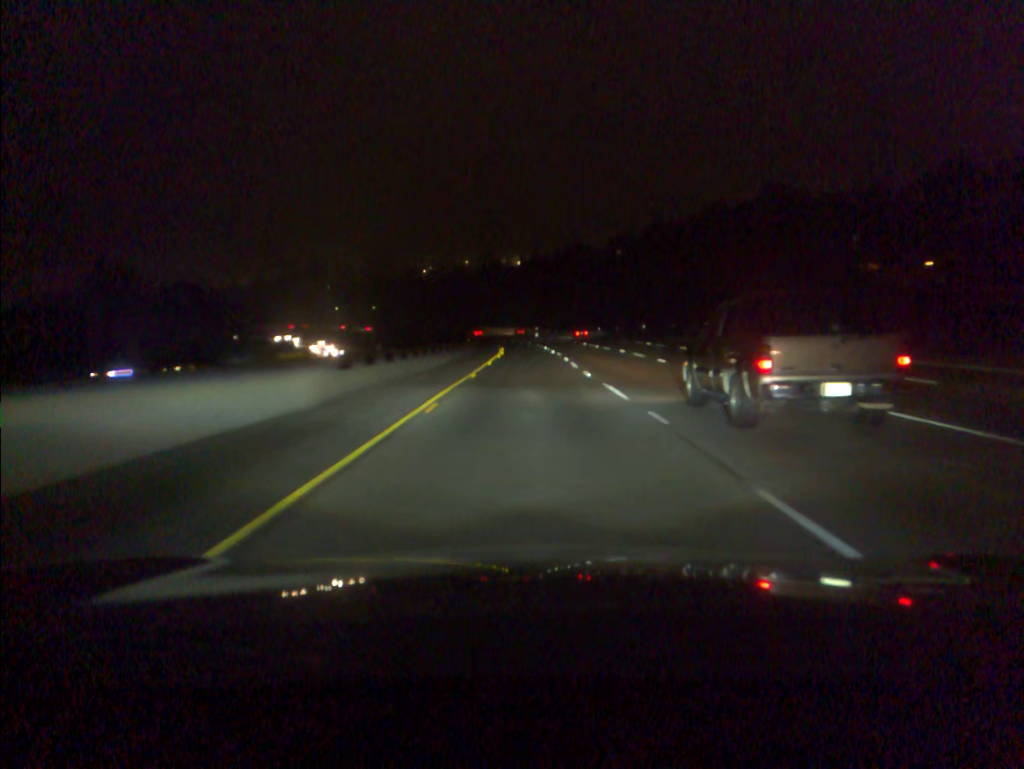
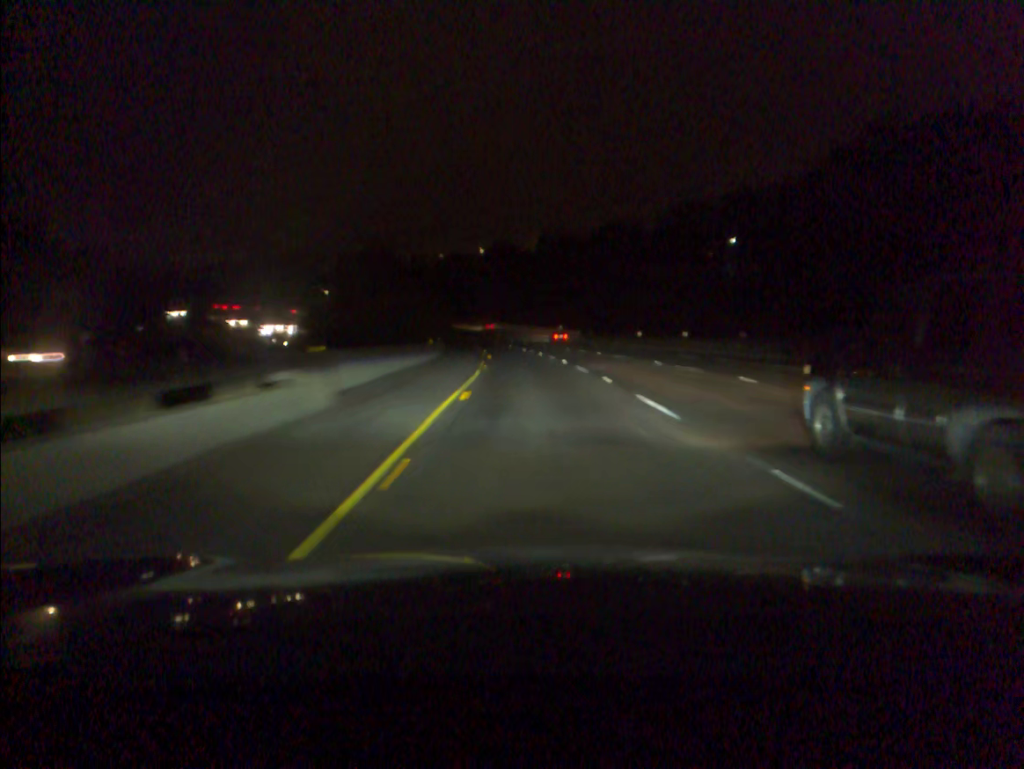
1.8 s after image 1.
(-0.5, +58.6) m; -1°
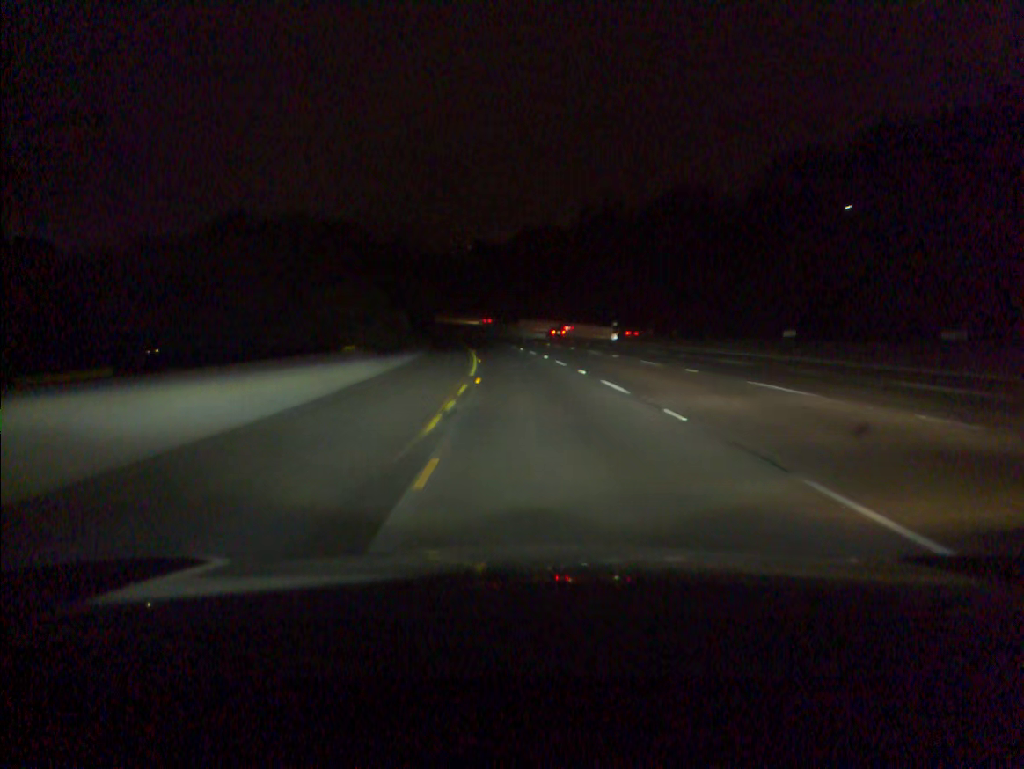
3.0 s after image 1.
(-0.7, +38.8) m; -2°
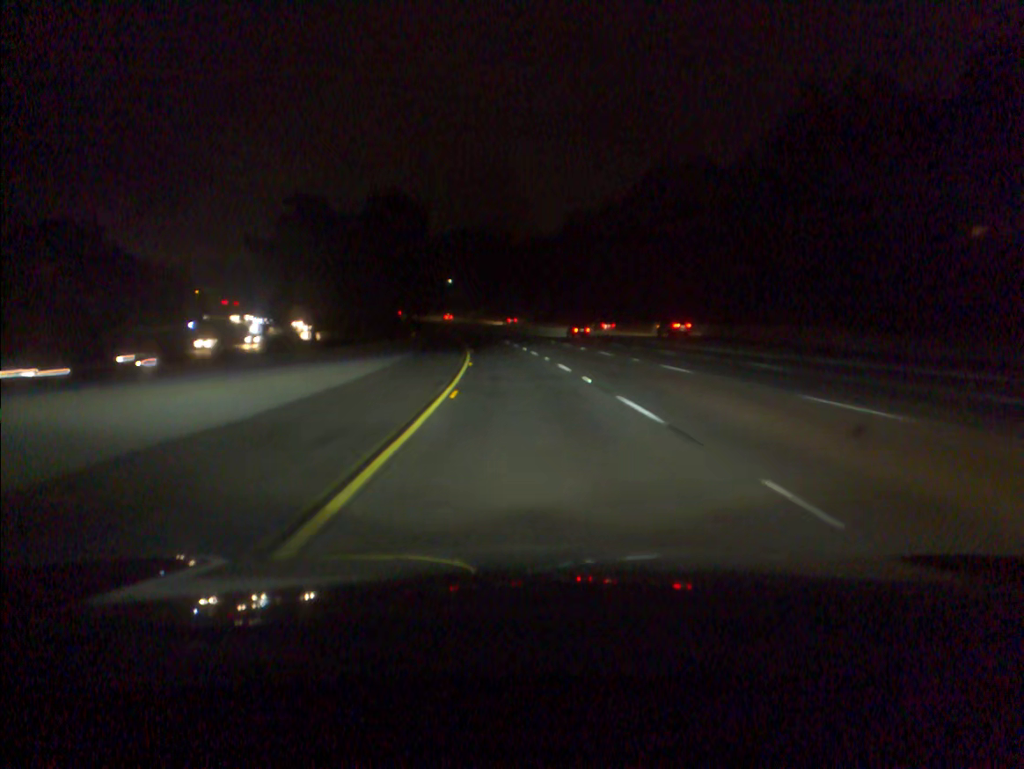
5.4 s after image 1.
(-4.8, +77.7) m; -7°
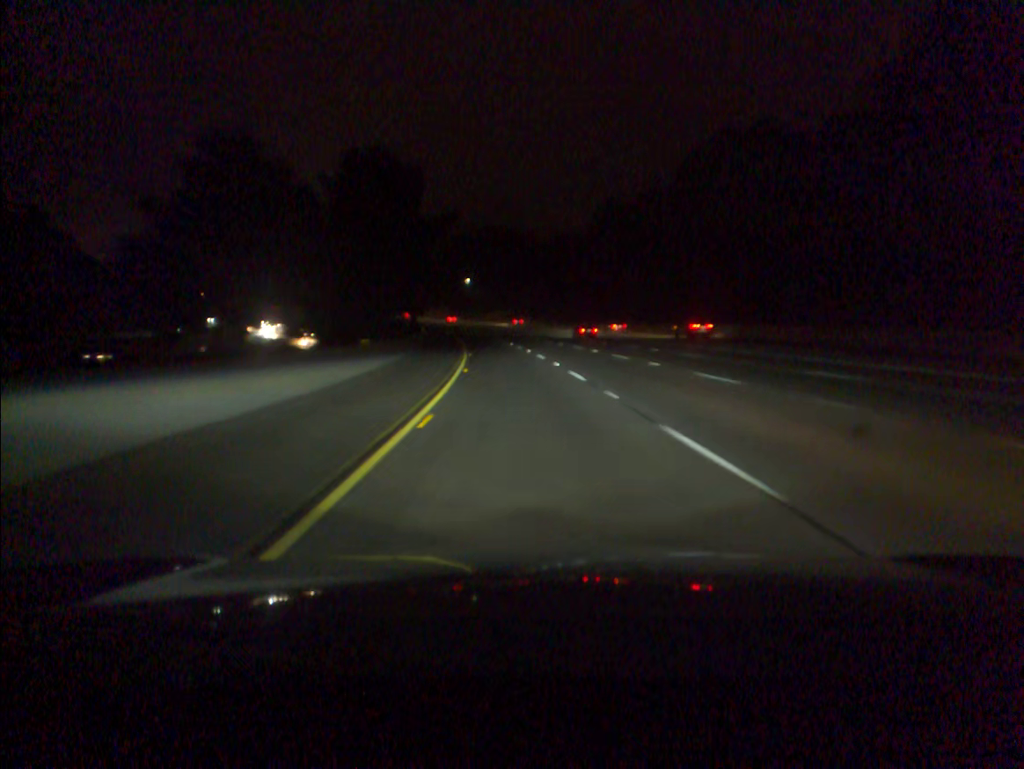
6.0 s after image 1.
(-0.3, +19.6) m; -2°
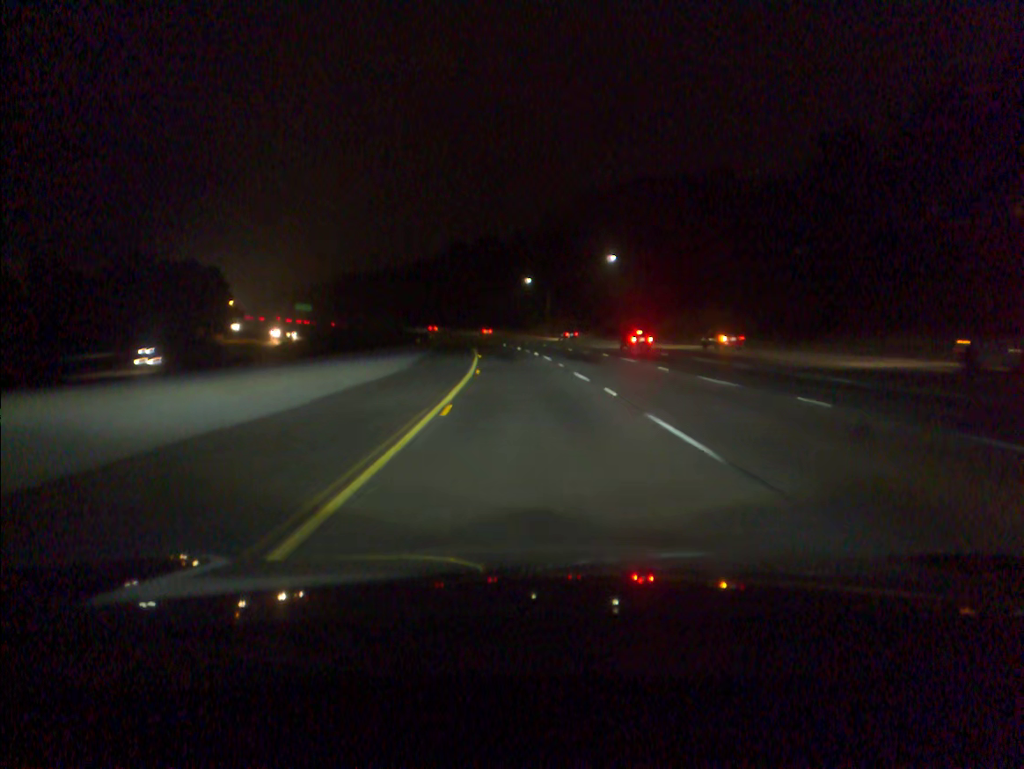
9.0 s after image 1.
(-8.3, +99.4) m; -10°
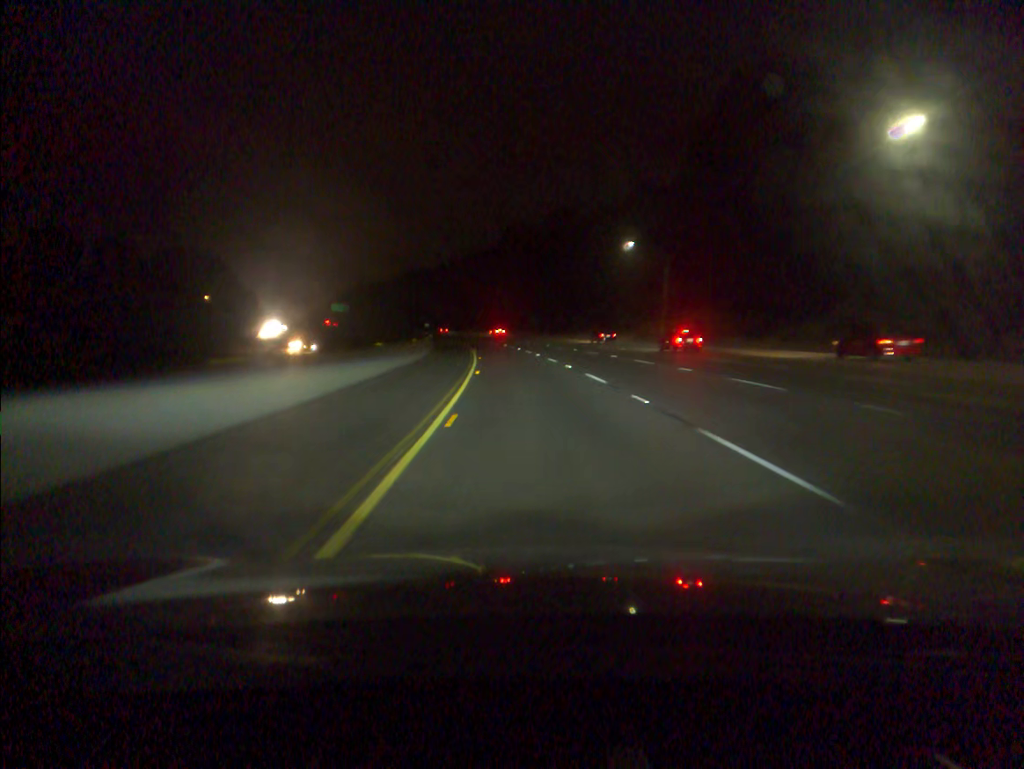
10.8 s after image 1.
(-2.8, +60.4) m; -5°
